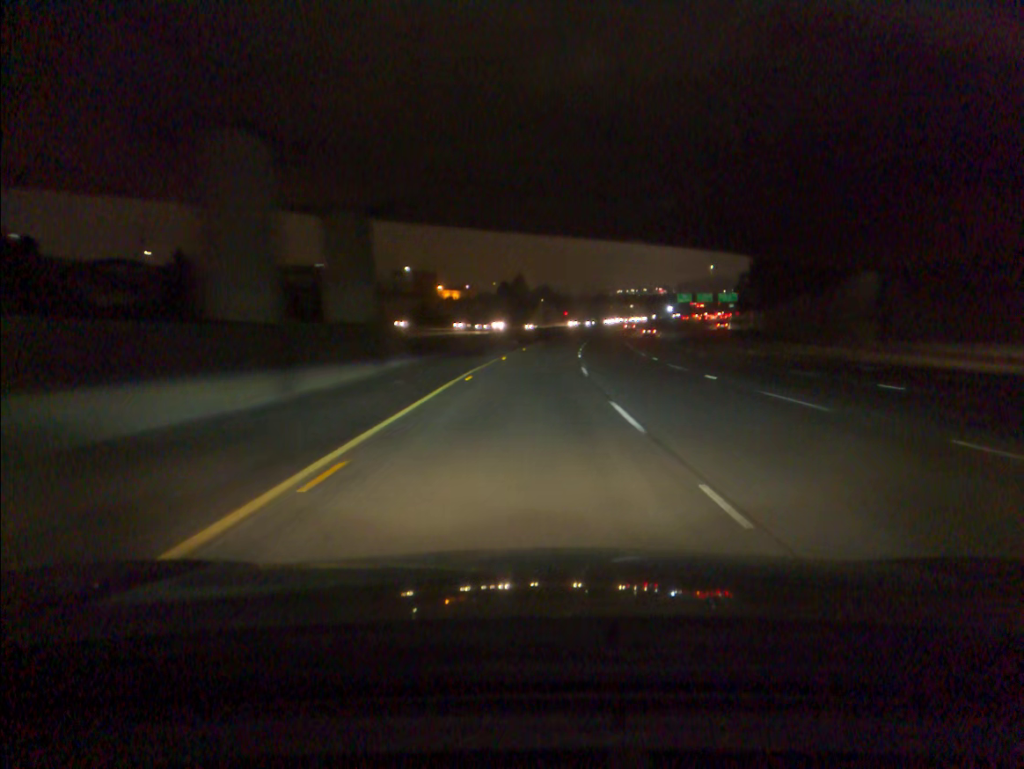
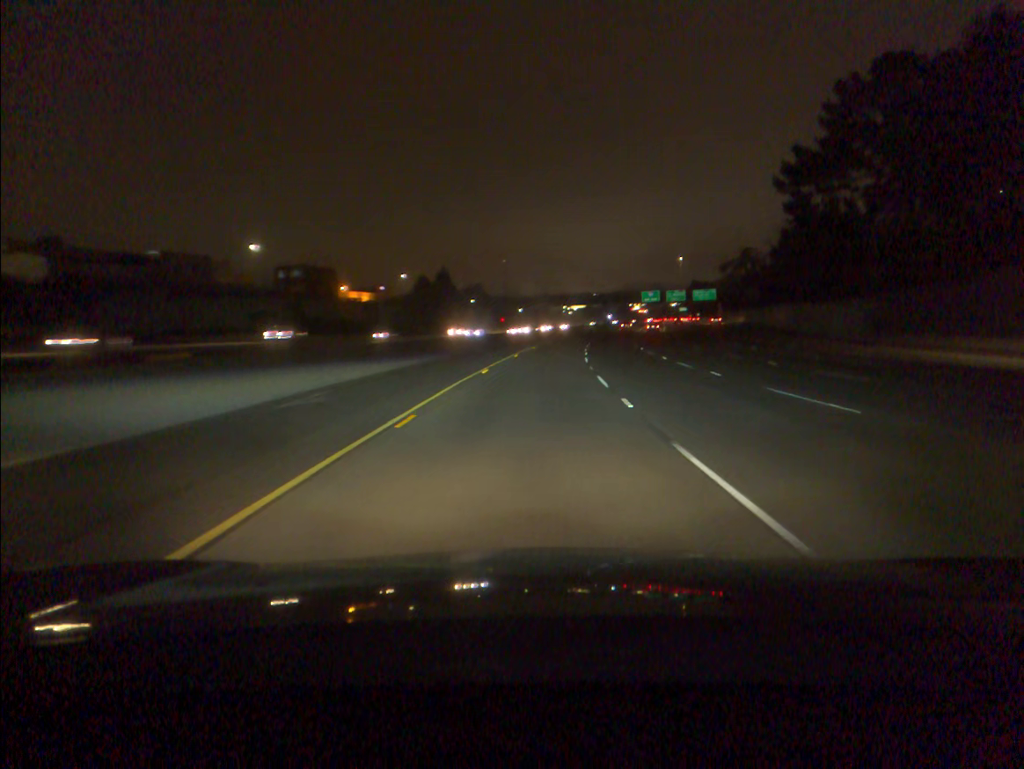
(+1.8, +54.0) m; +4°
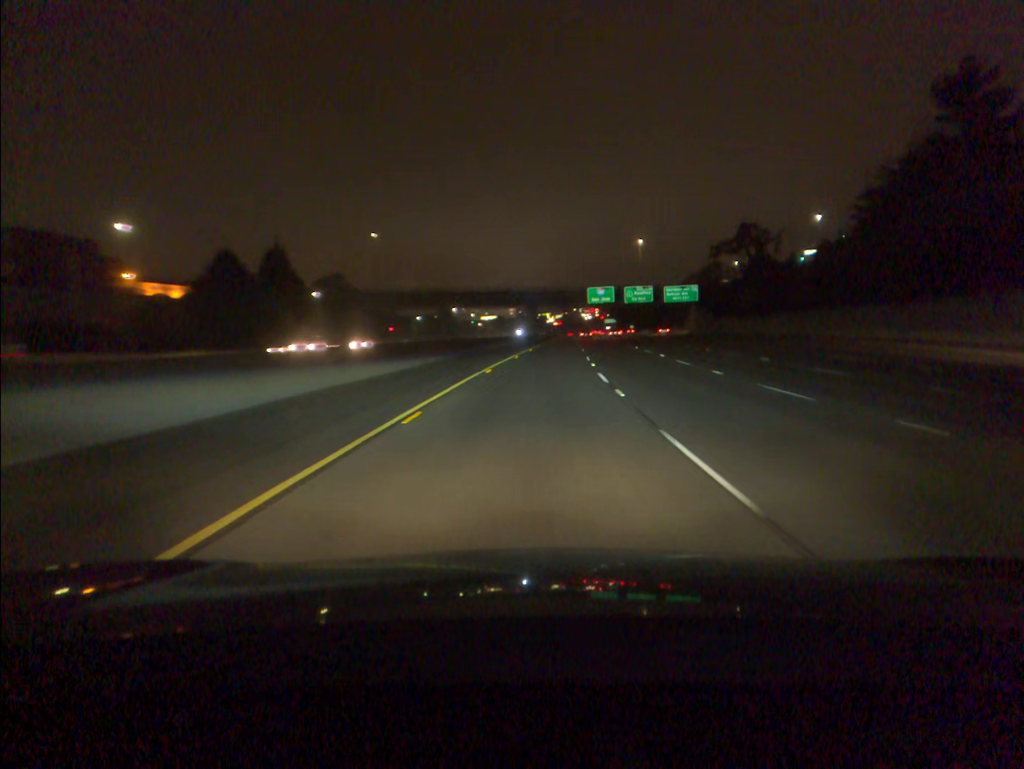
(+4.1, +72.1) m; +6°
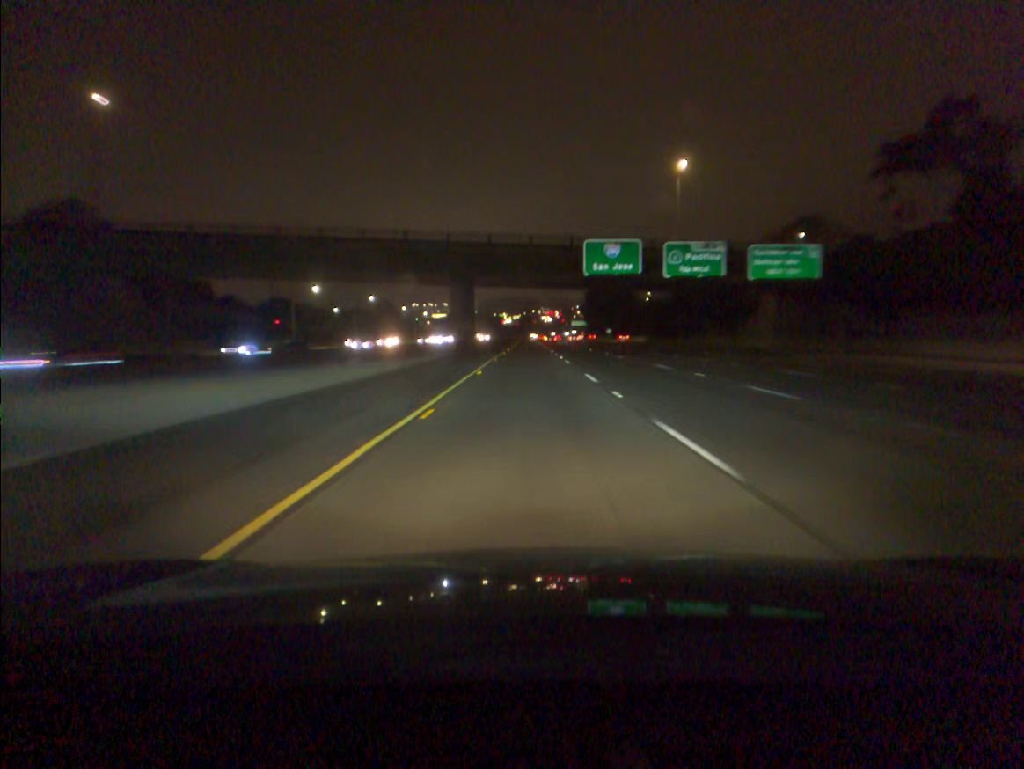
(+2.9, +72.1) m; +3°
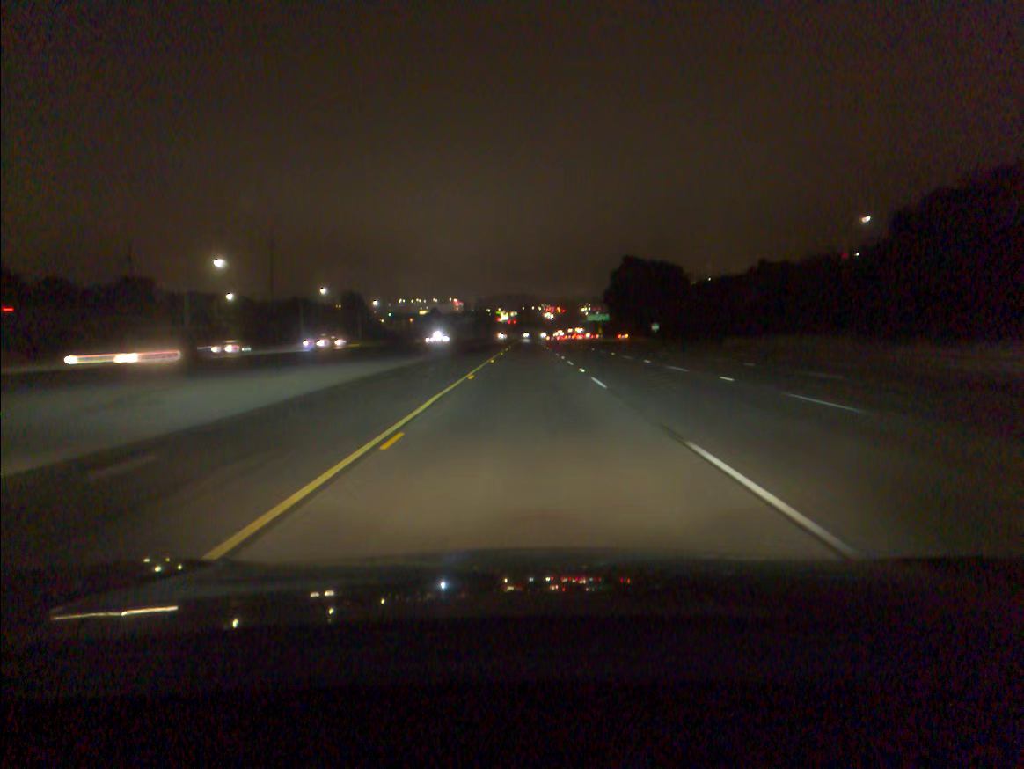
(+0.2, +90.8) m; 0°
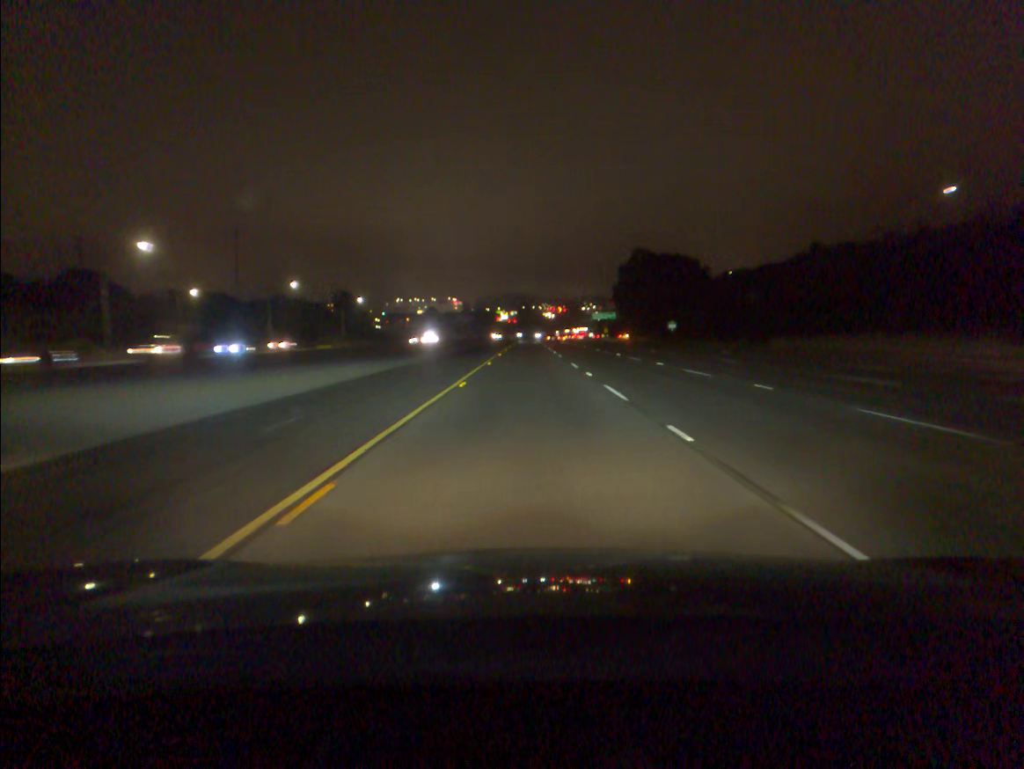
(0.0, +18.3) m; 0°
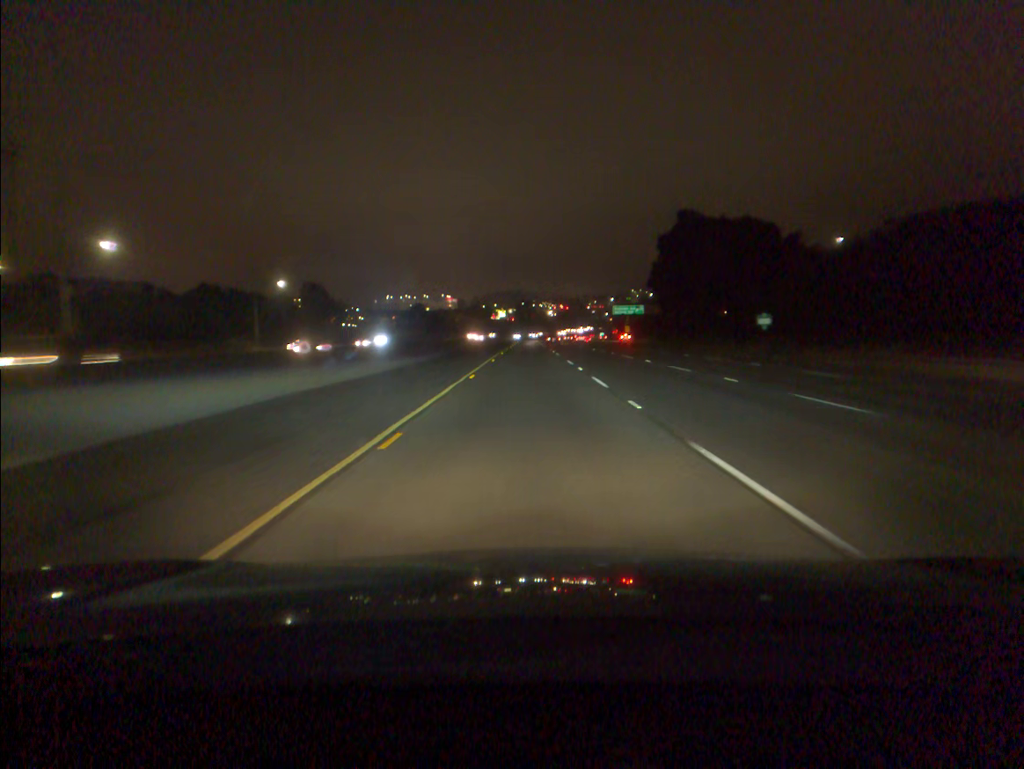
(-0.1, +54.8) m; 0°
